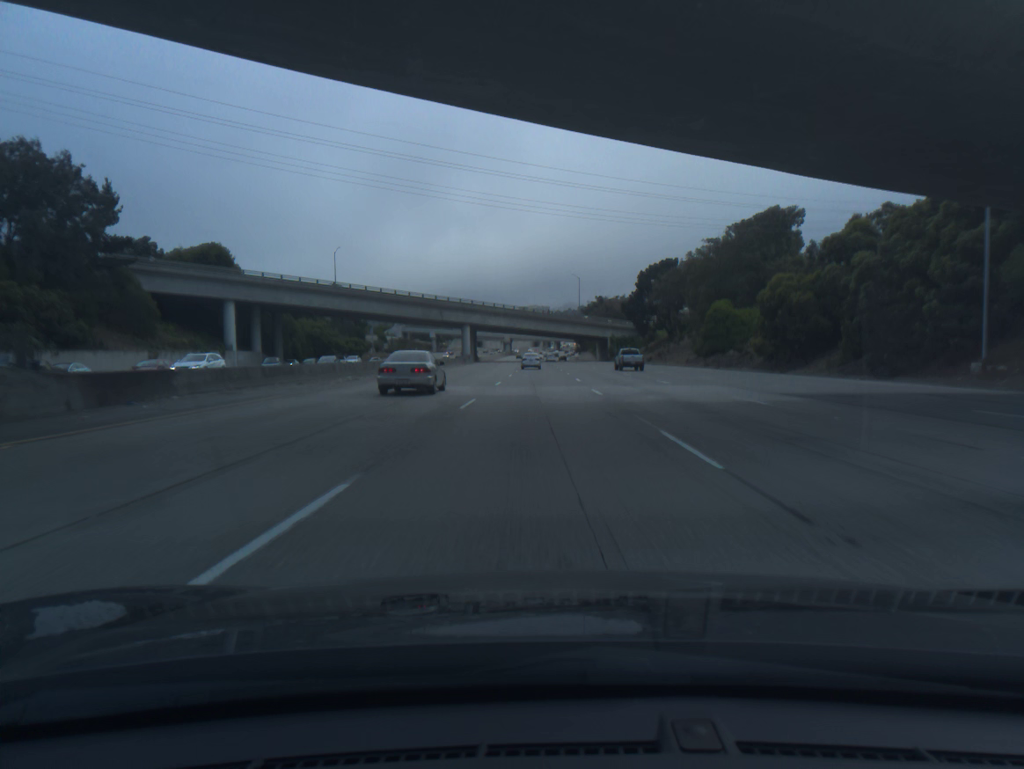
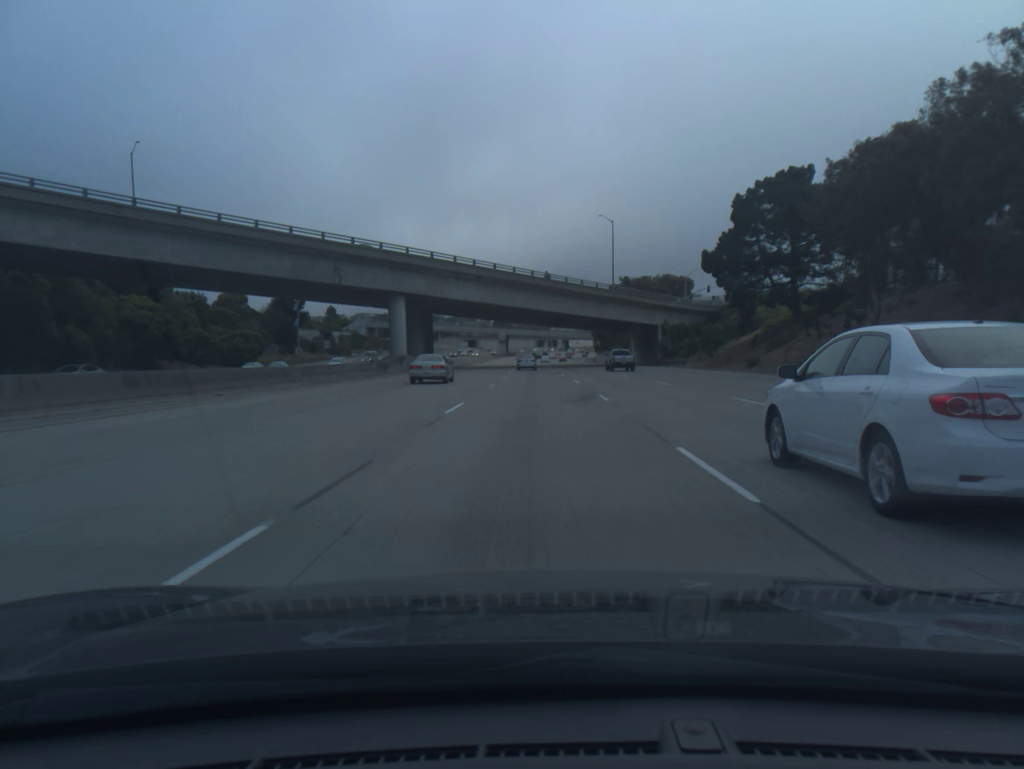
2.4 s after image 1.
(-0.2, +72.8) m; 0°
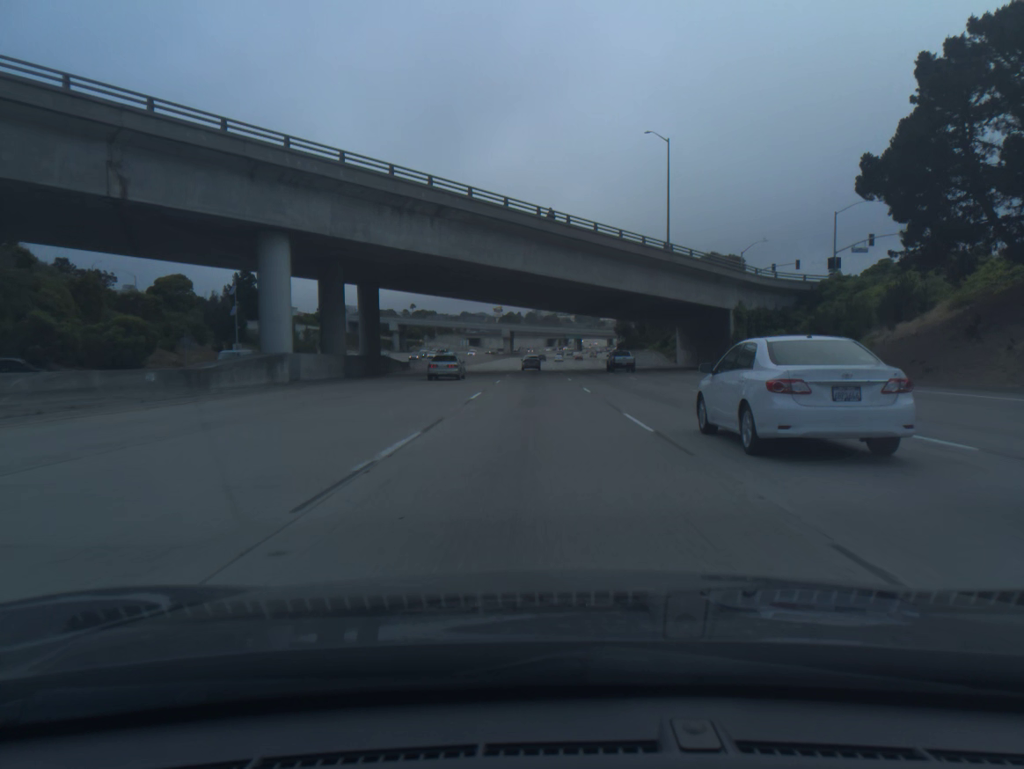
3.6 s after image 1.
(-0.2, +36.6) m; -1°
